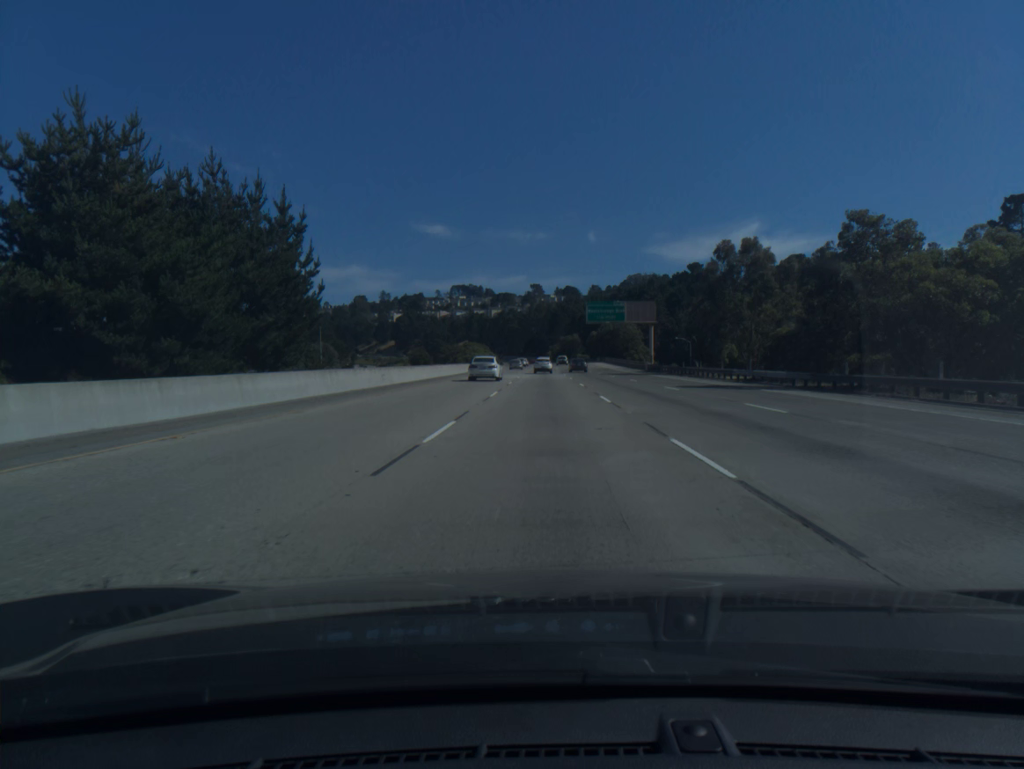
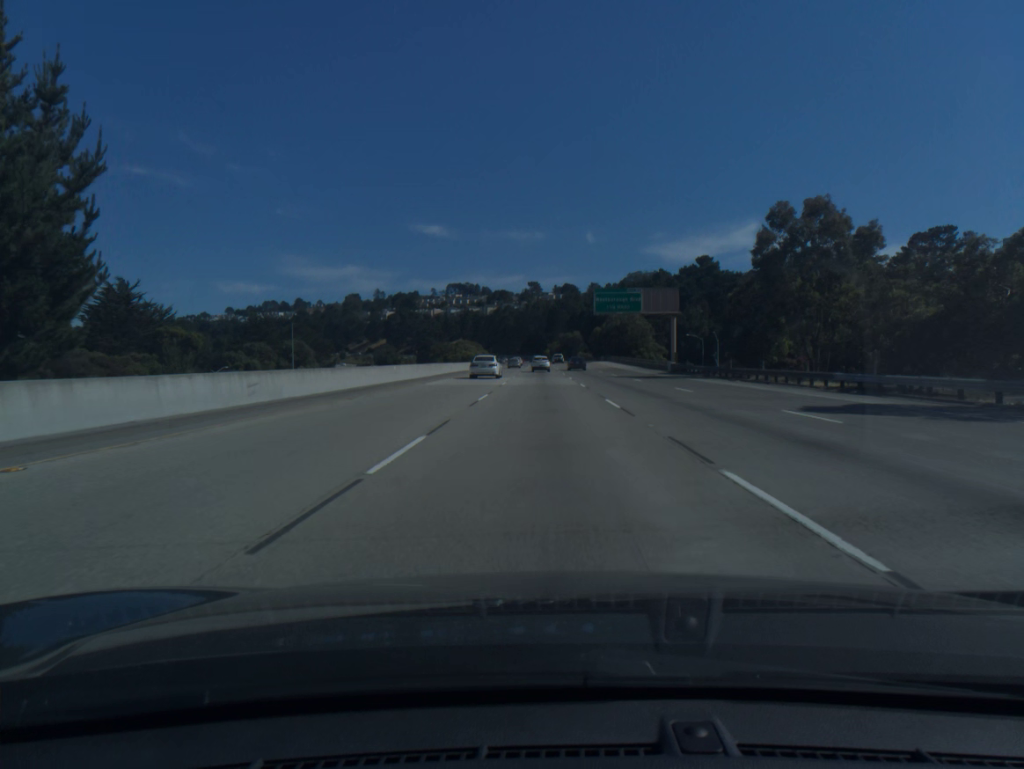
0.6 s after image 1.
(0.0, +18.0) m; 0°
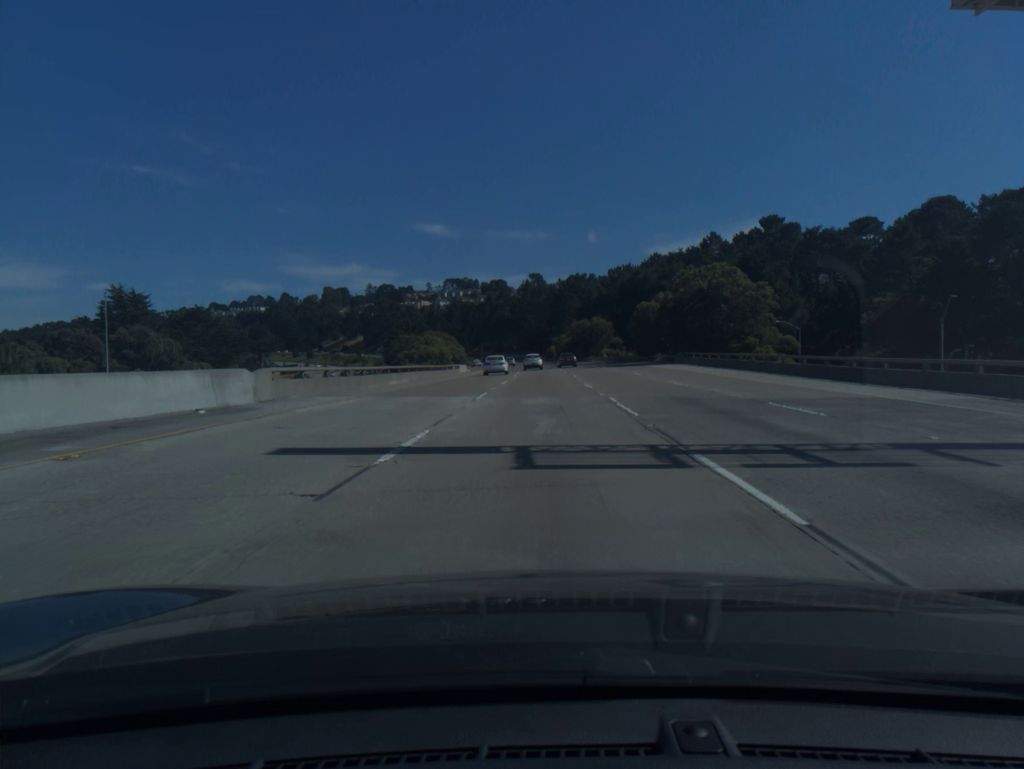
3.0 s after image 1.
(-0.1, +72.1) m; 0°
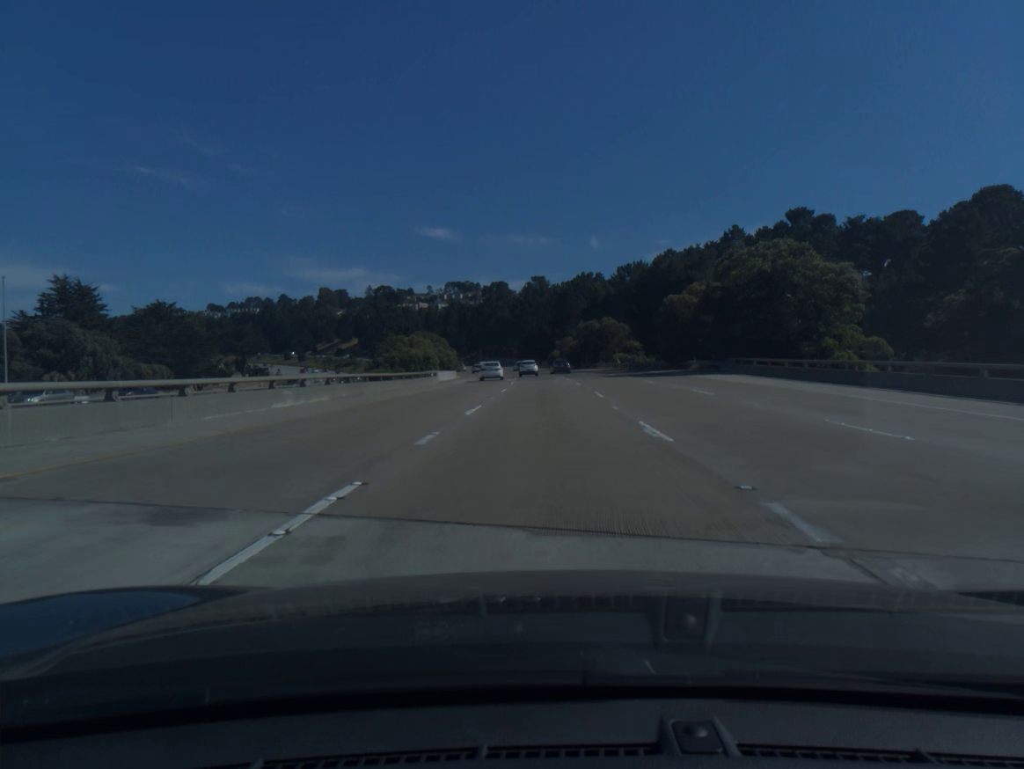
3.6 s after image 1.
(0.0, +18.0) m; 0°
